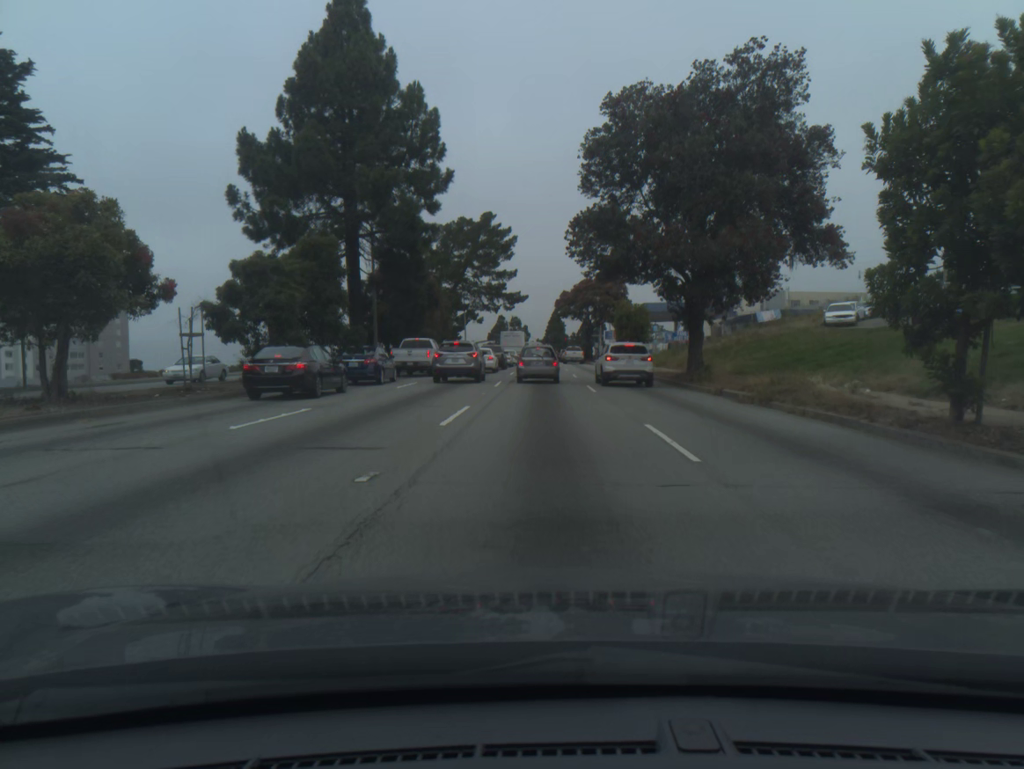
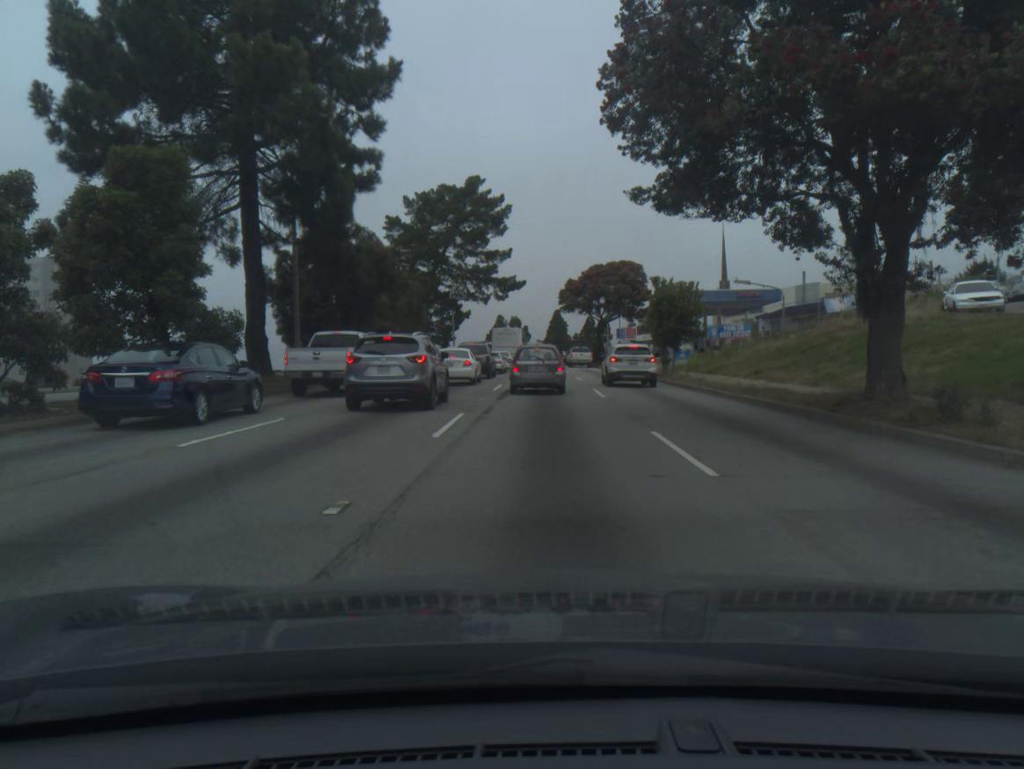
(0.0, +16.2) m; 0°
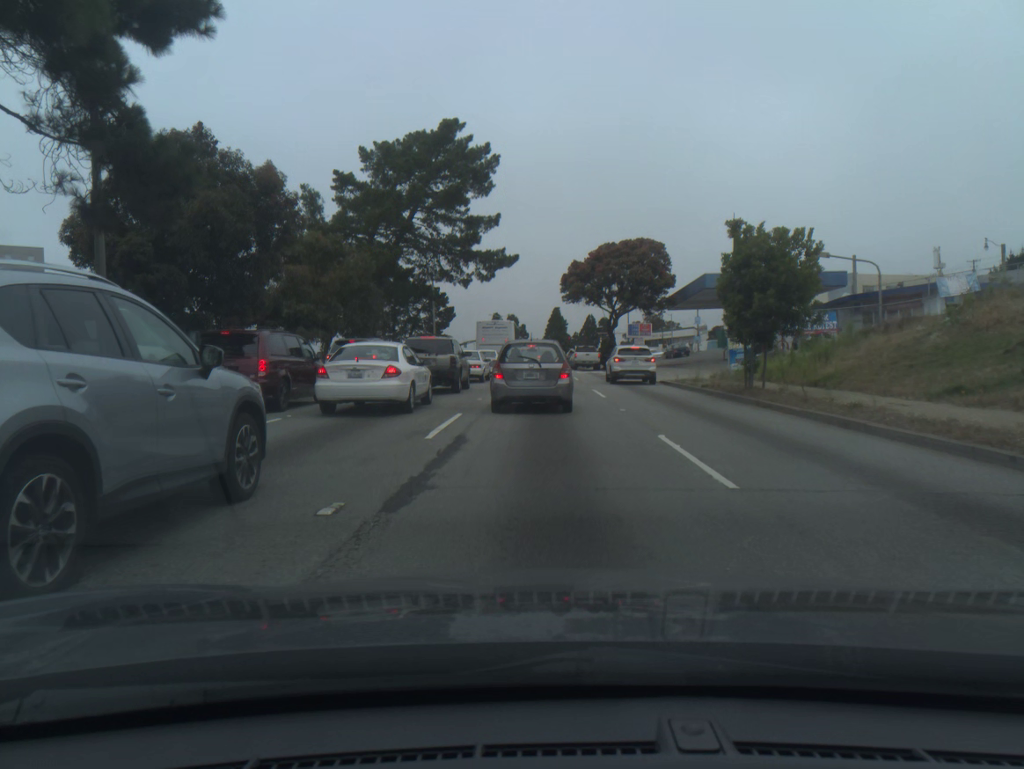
(0.0, +14.5) m; 0°
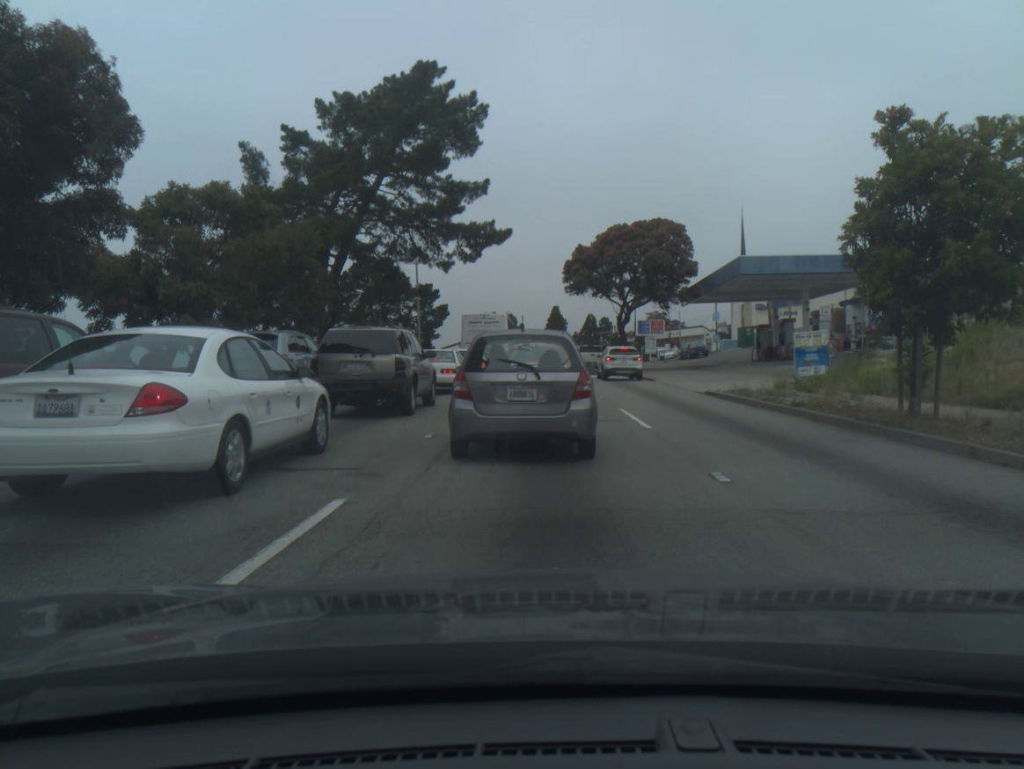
(+0.1, +9.2) m; 0°
